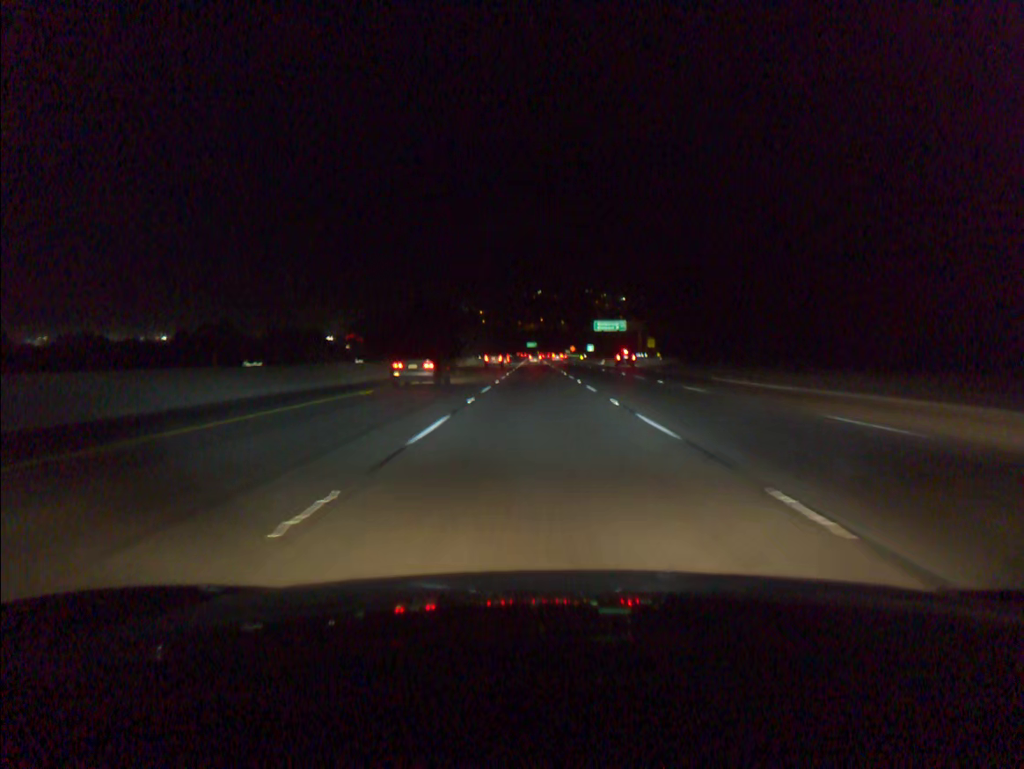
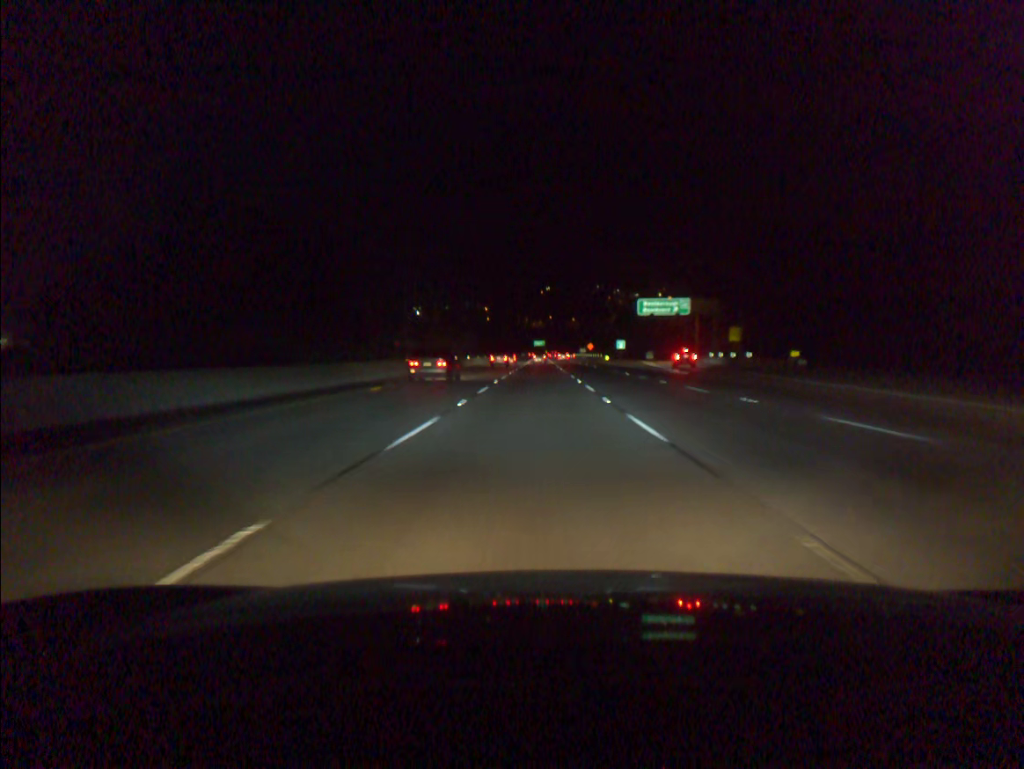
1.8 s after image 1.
(-0.2, +59.0) m; -1°
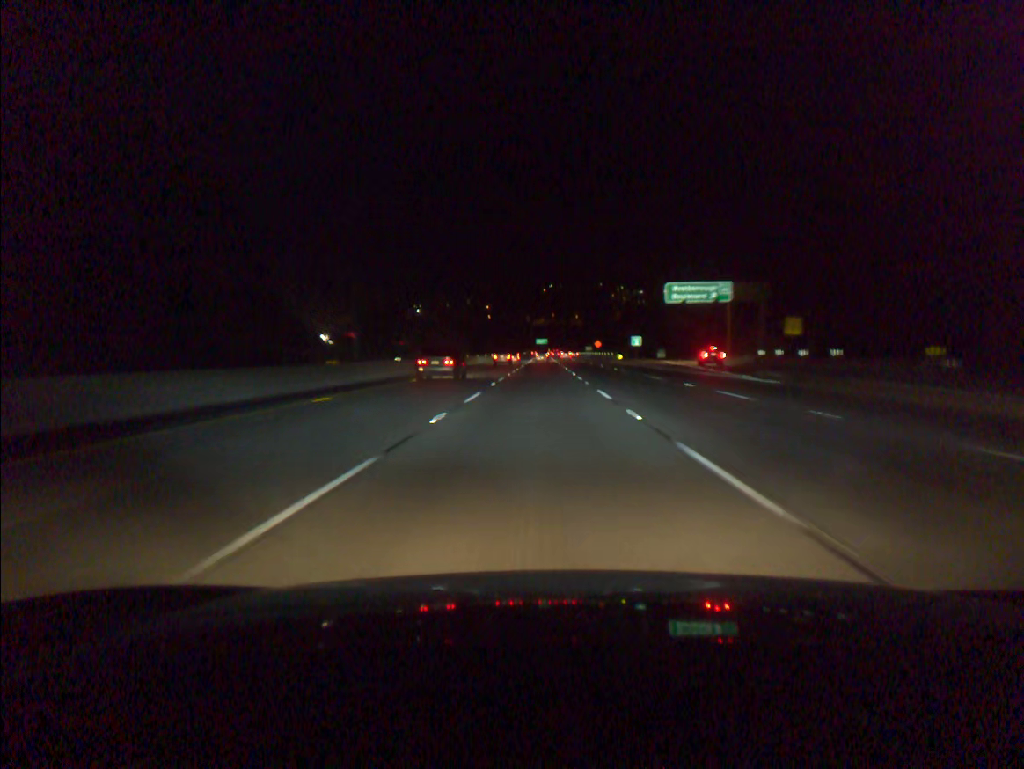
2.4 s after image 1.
(0.0, +19.7) m; 0°
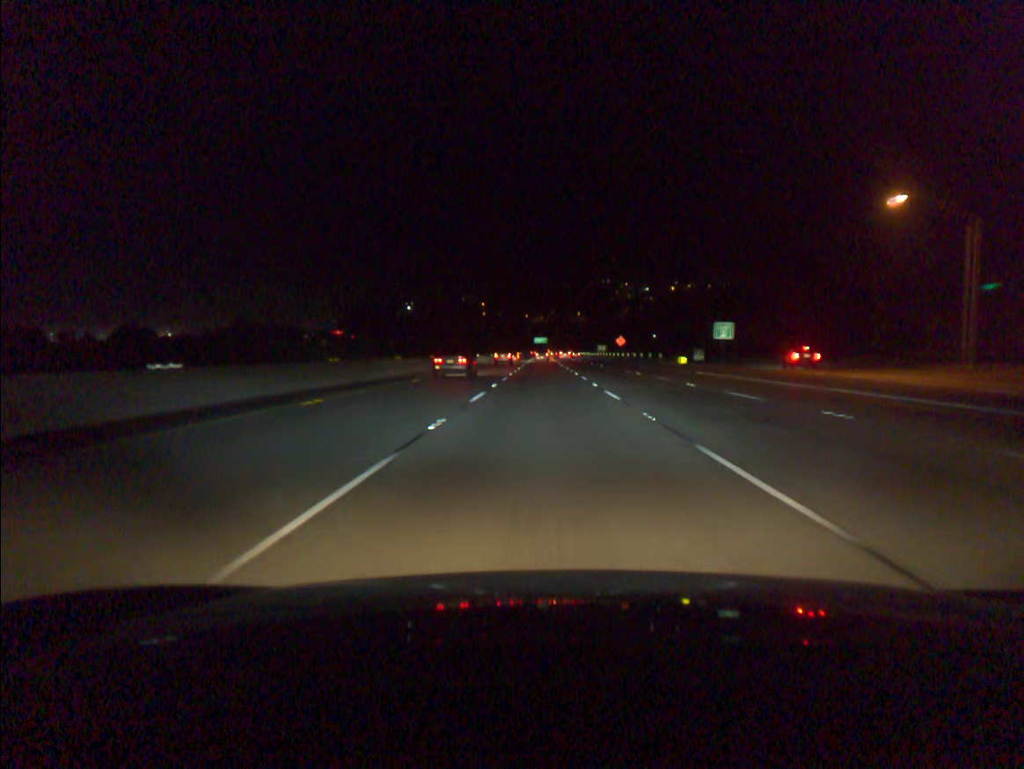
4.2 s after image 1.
(0.0, +58.9) m; 0°
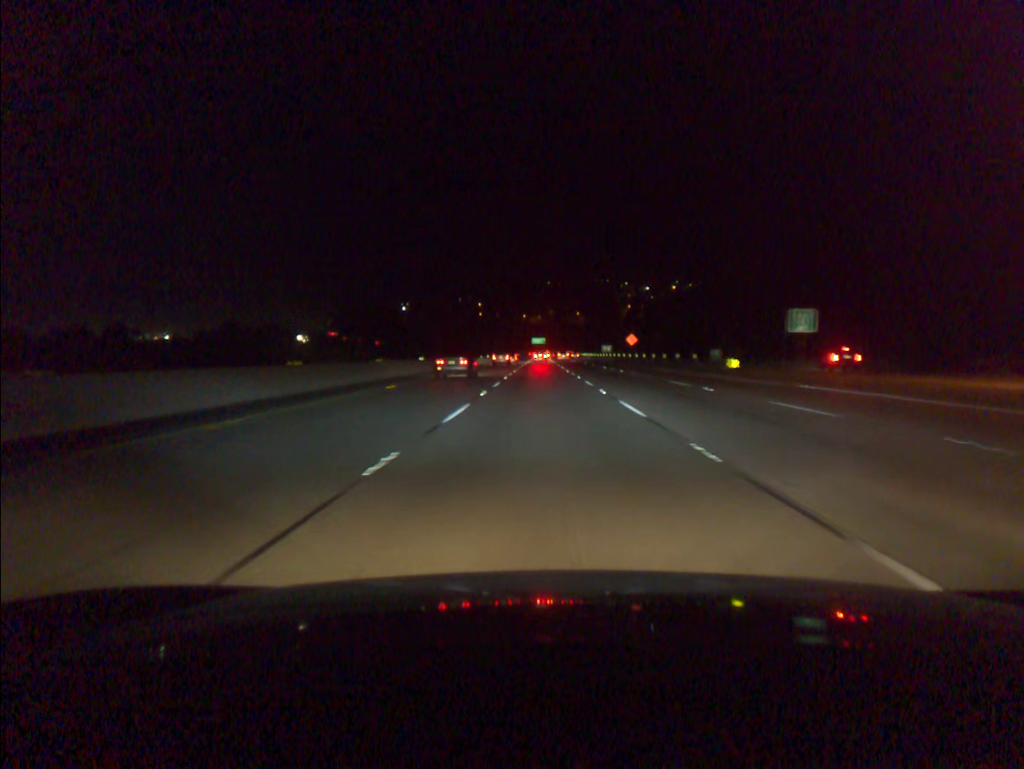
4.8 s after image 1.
(0.0, +19.6) m; 0°
